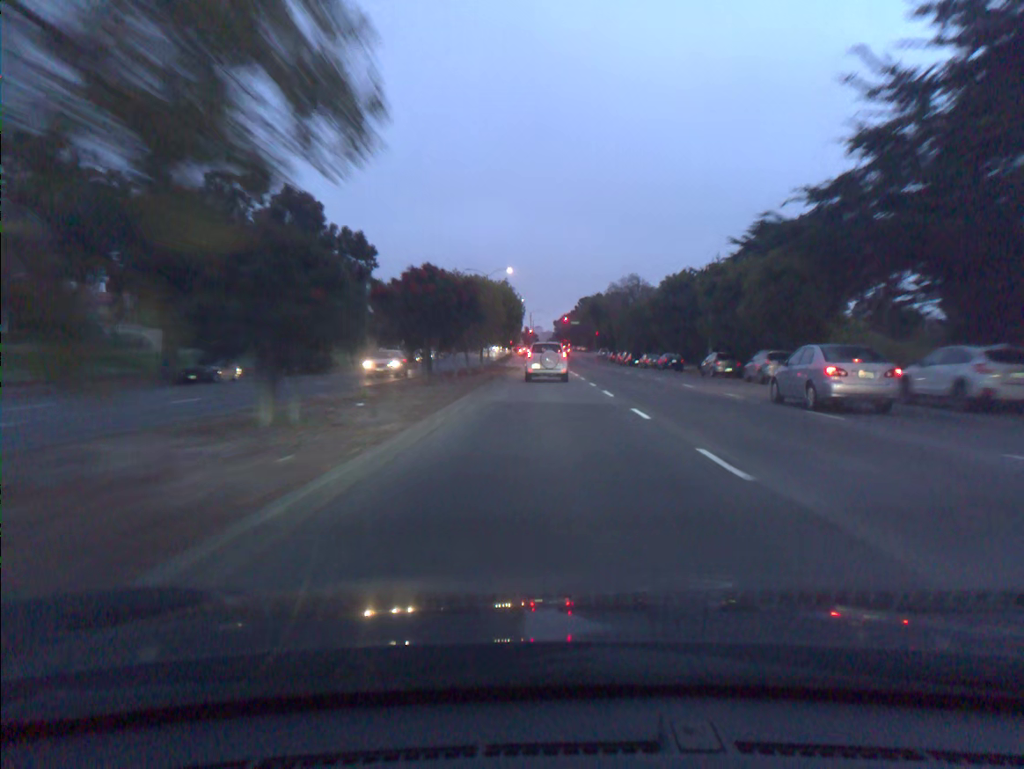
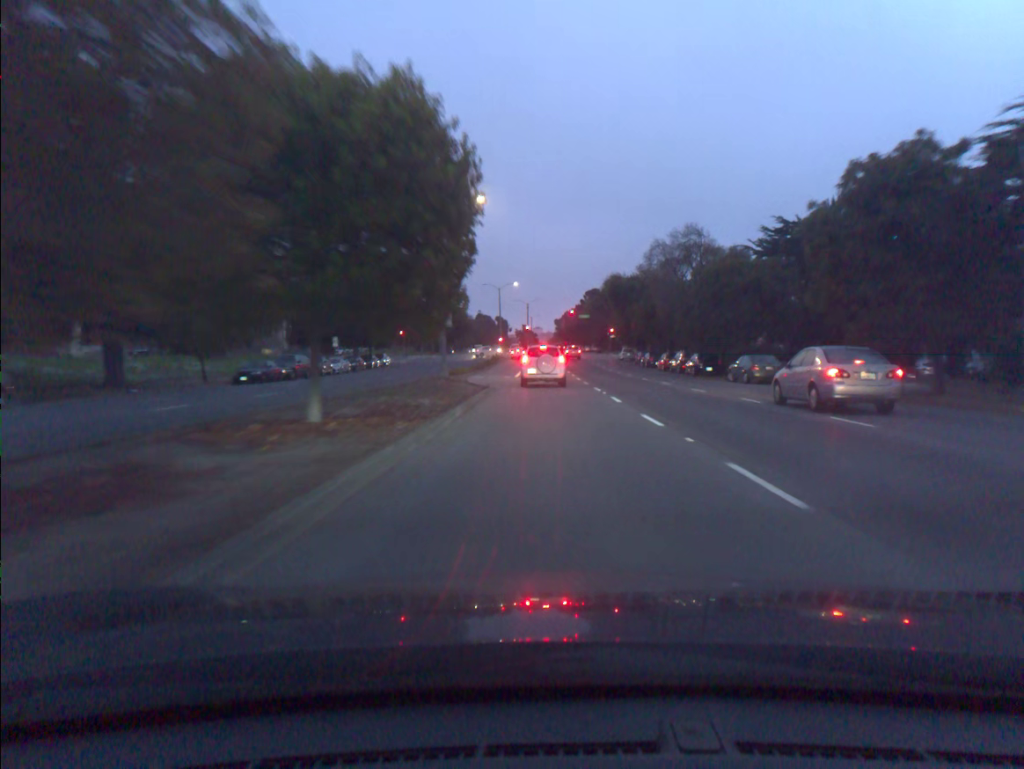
(-0.2, +37.0) m; 0°
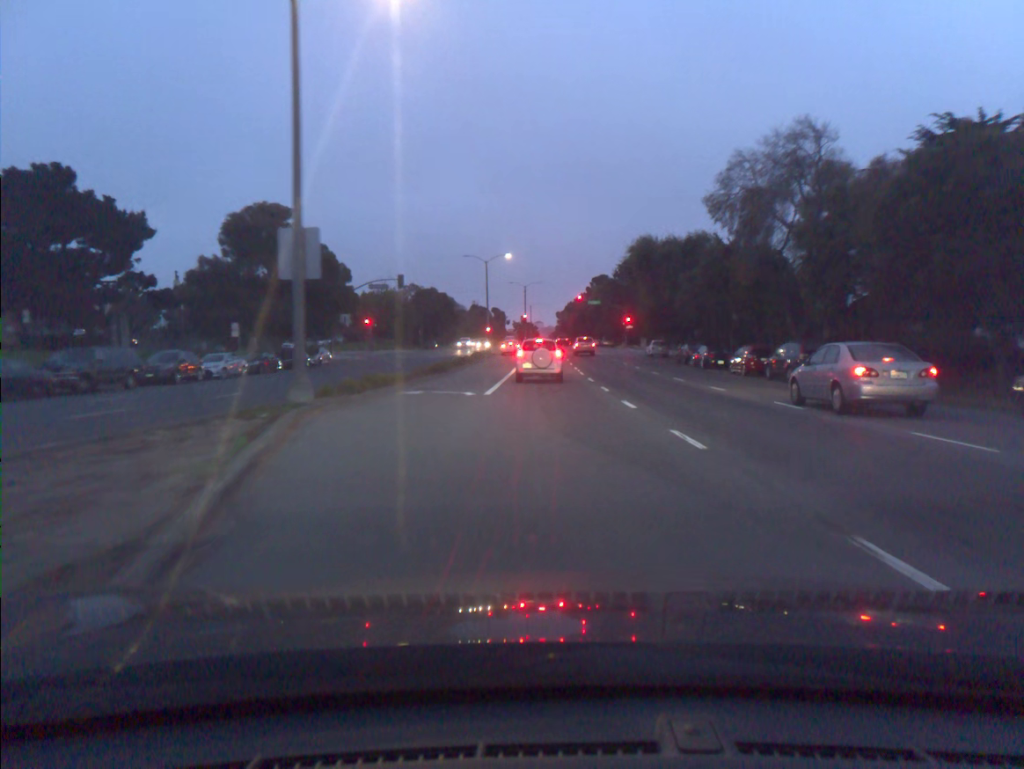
(0.0, +25.3) m; 0°
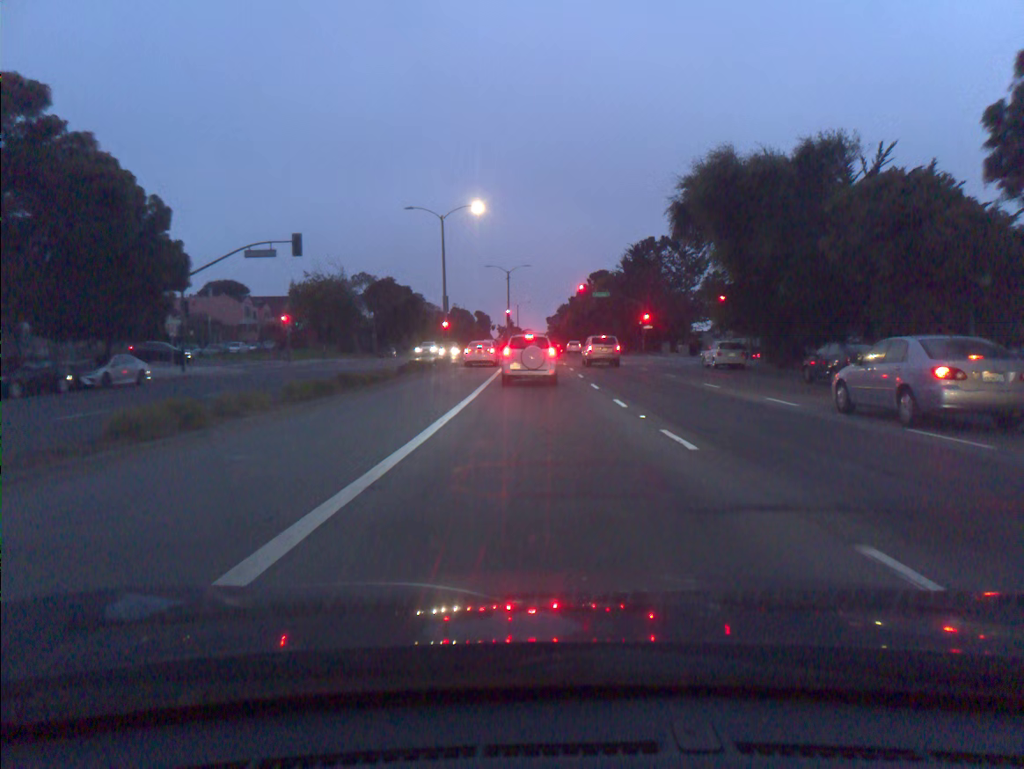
(0.0, +29.3) m; +1°
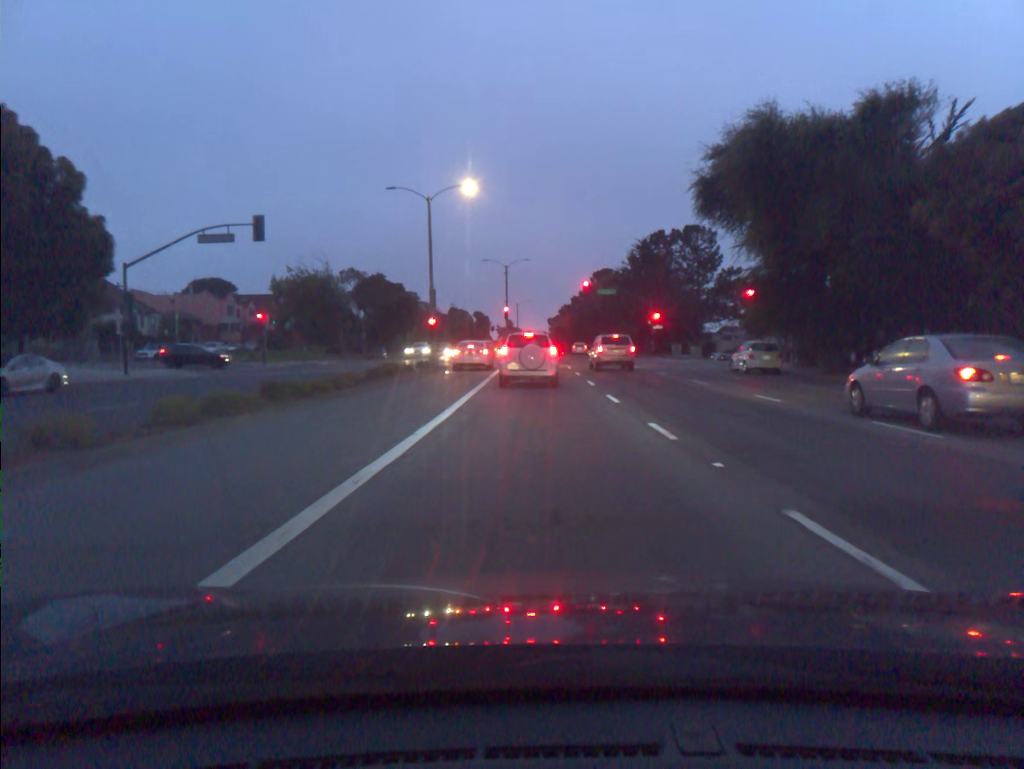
(0.0, +6.2) m; 0°
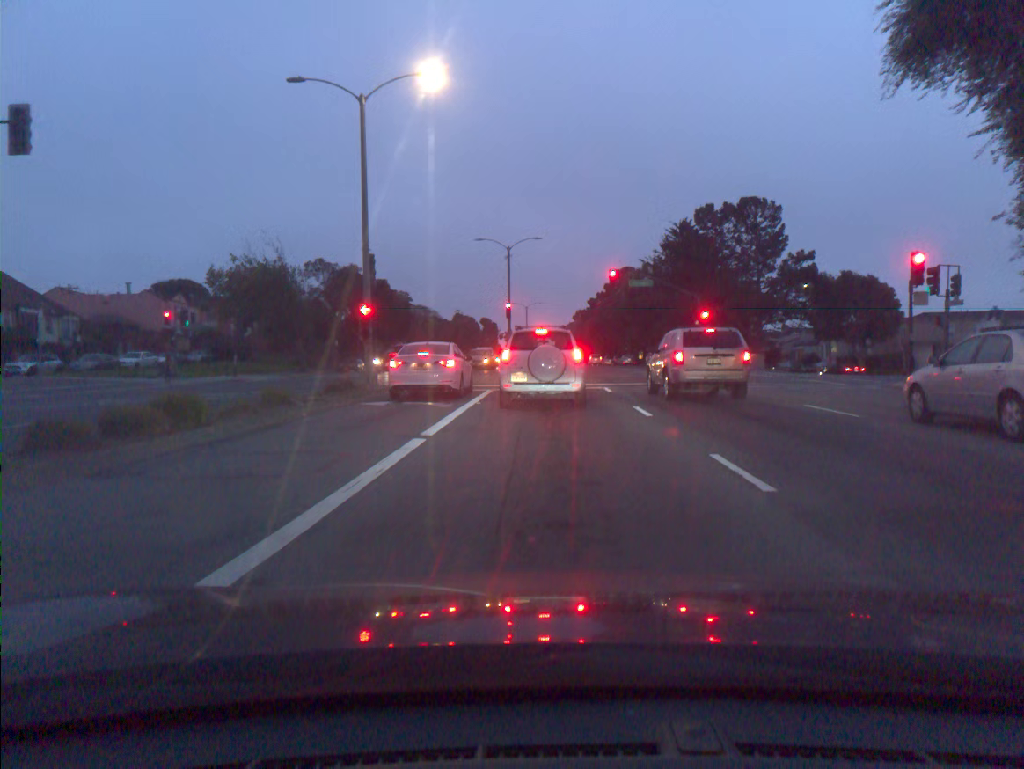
(-0.2, +18.7) m; -1°
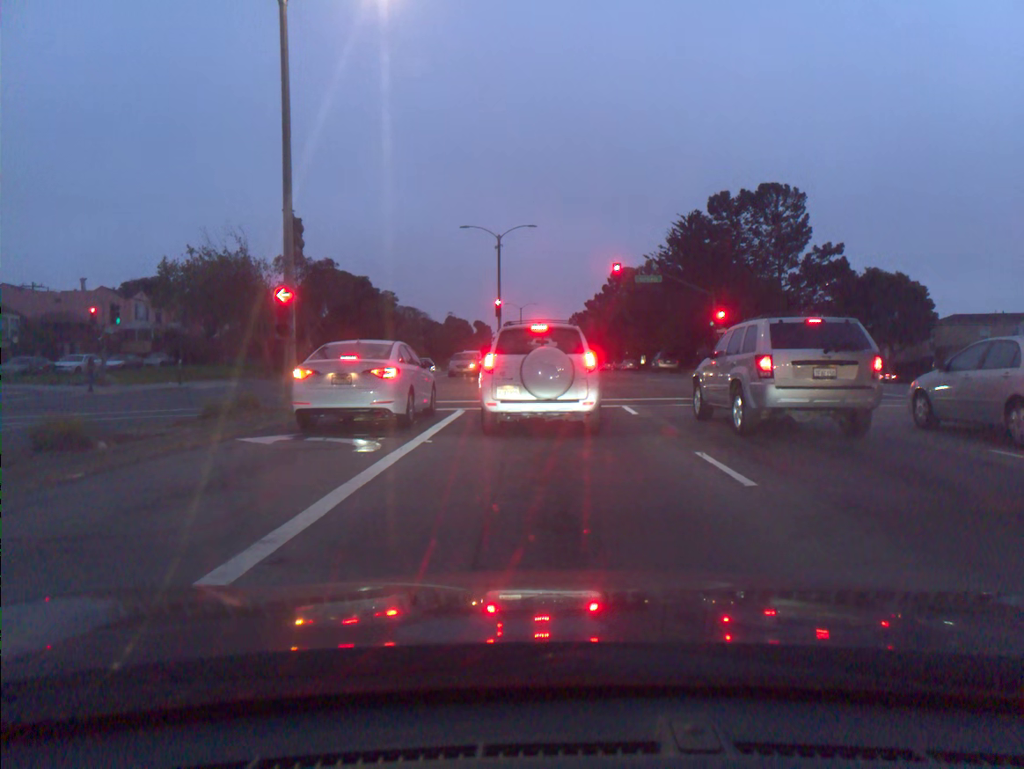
(0.0, +7.4) m; 0°
